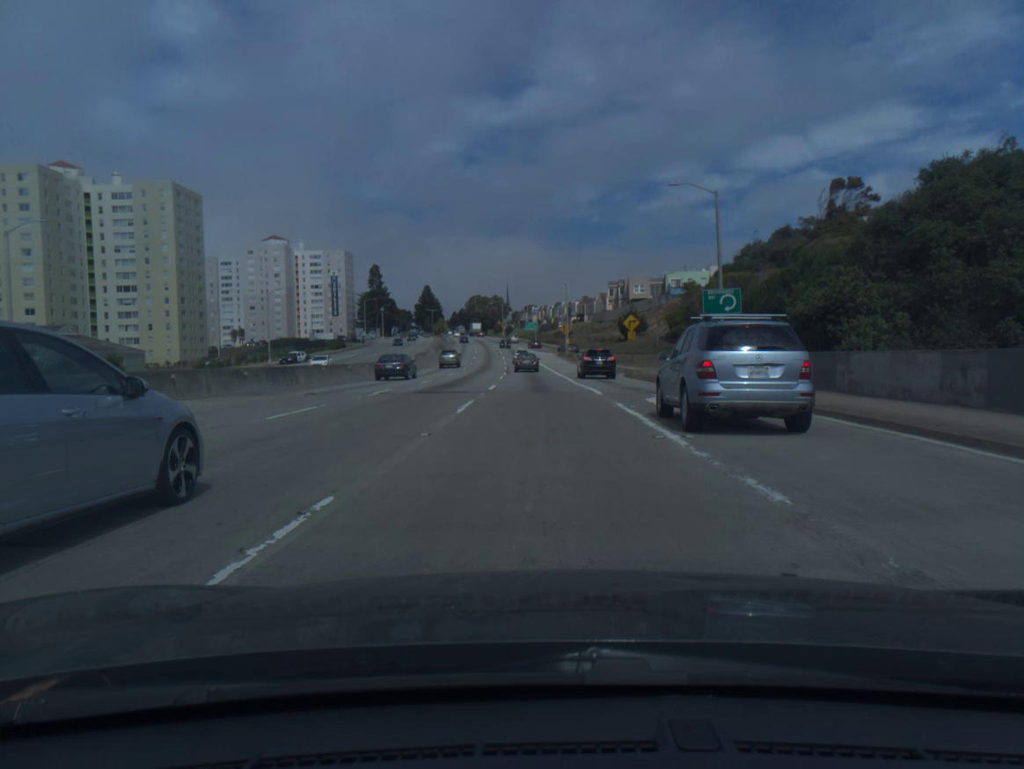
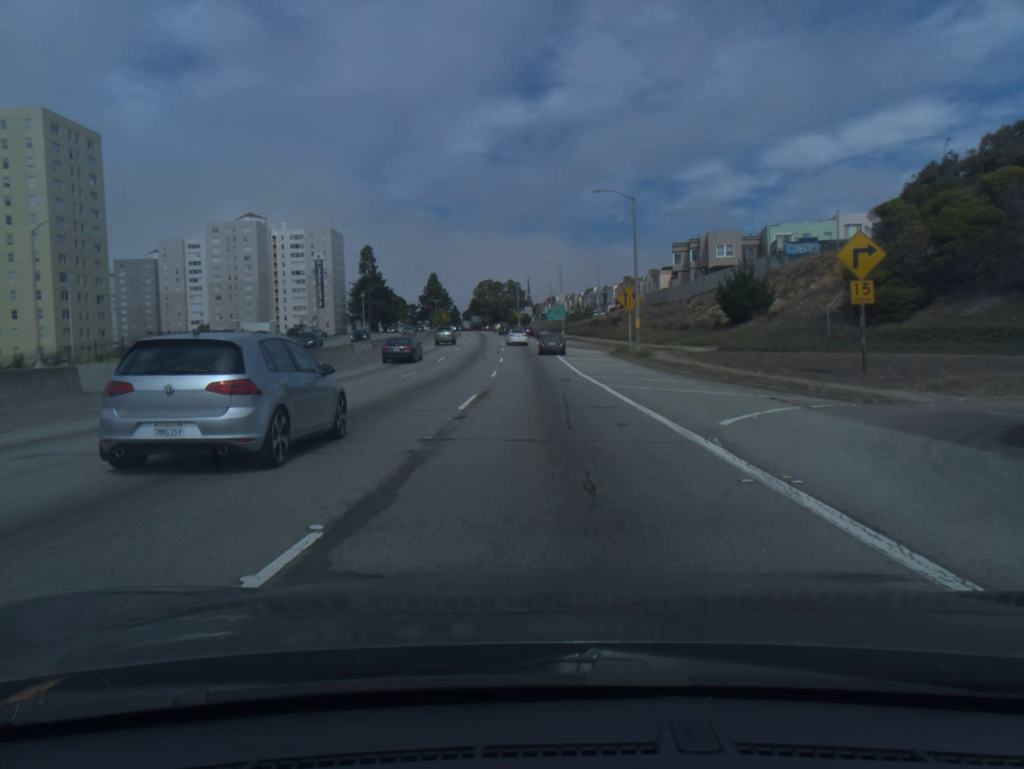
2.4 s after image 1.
(-0.6, +51.0) m; -1°
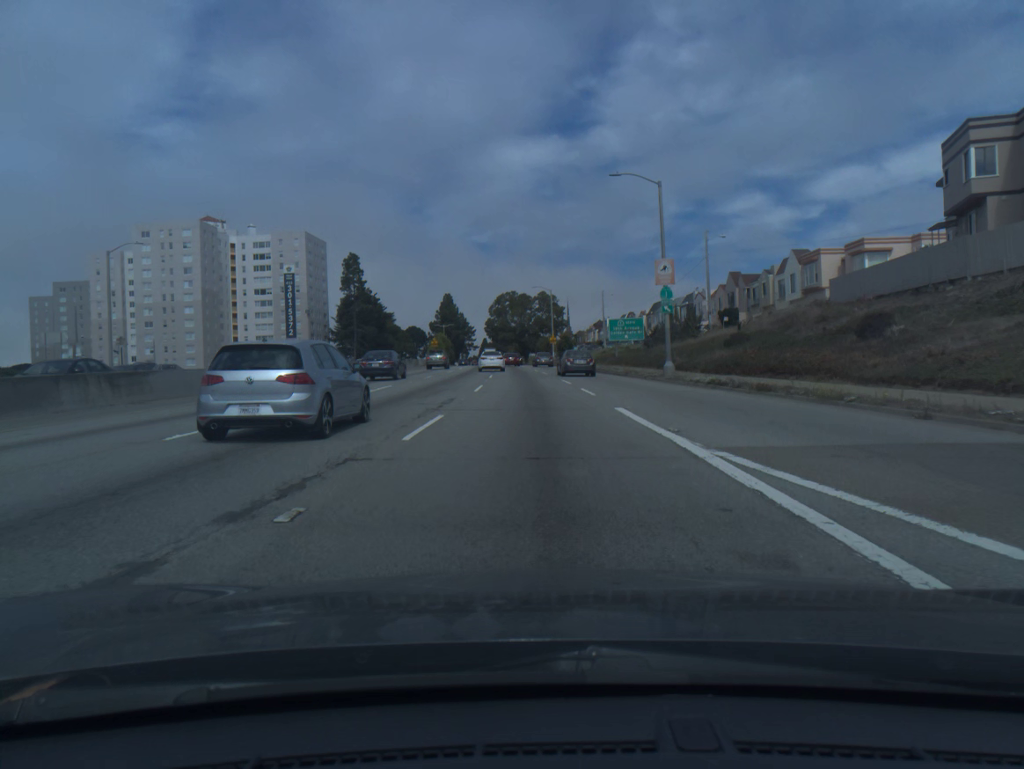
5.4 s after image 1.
(-1.1, +64.0) m; -3°
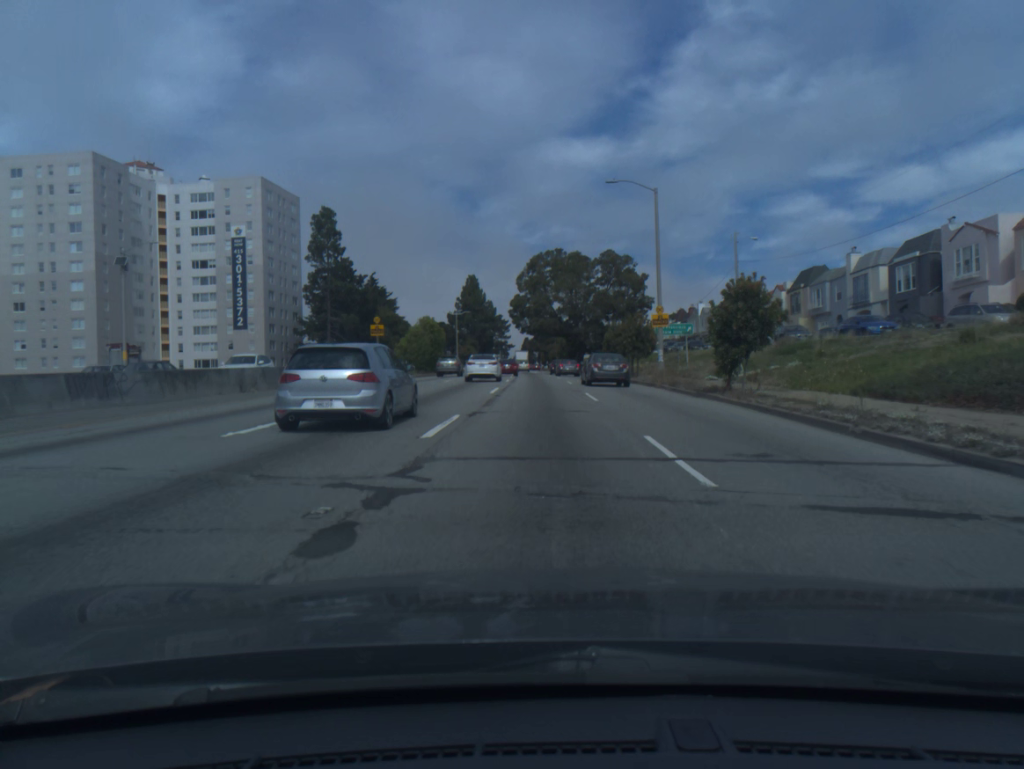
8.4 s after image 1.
(-1.9, +59.1) m; -3°
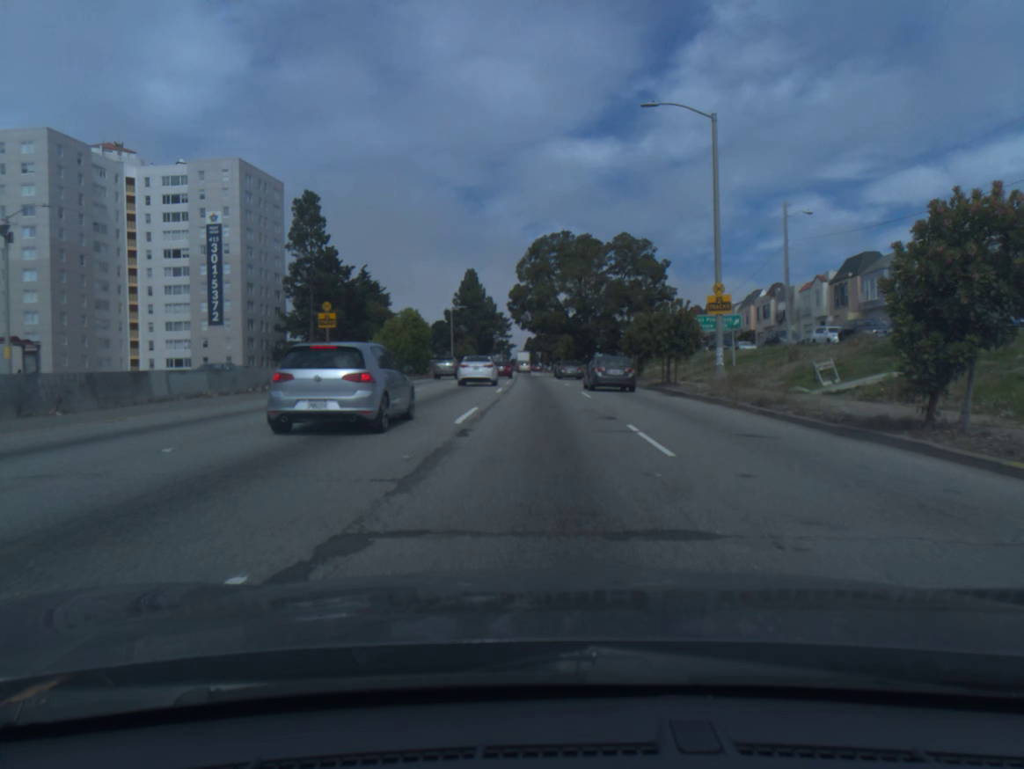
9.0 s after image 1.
(0.0, +11.5) m; 0°
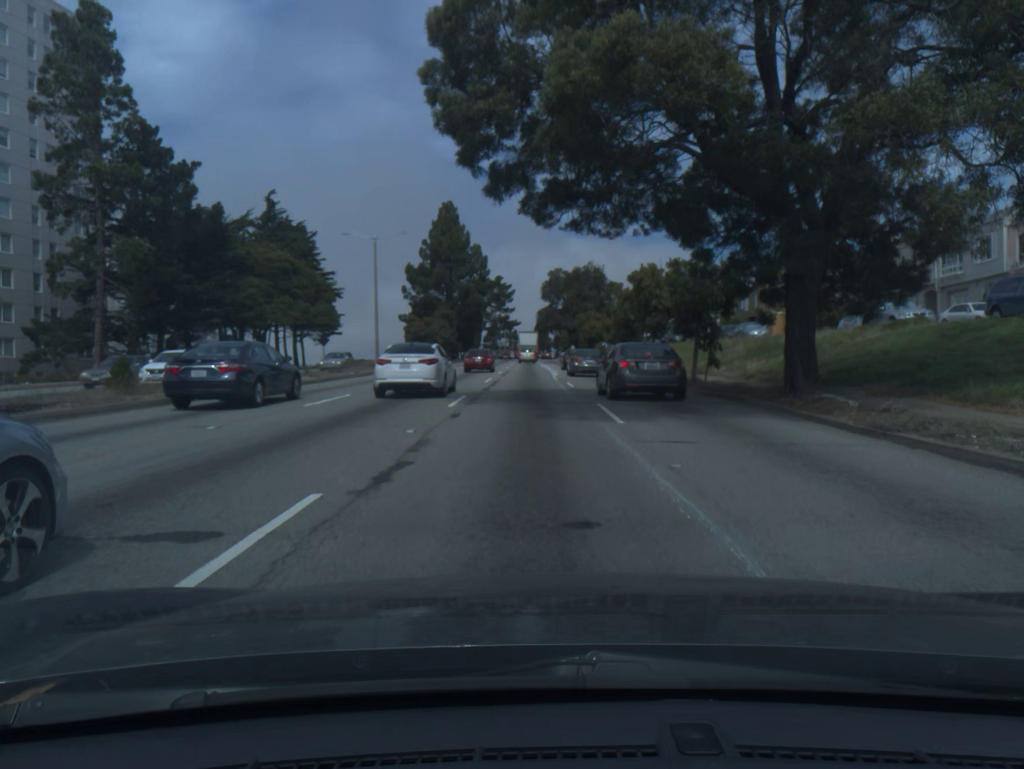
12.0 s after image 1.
(-0.3, +56.7) m; -1°
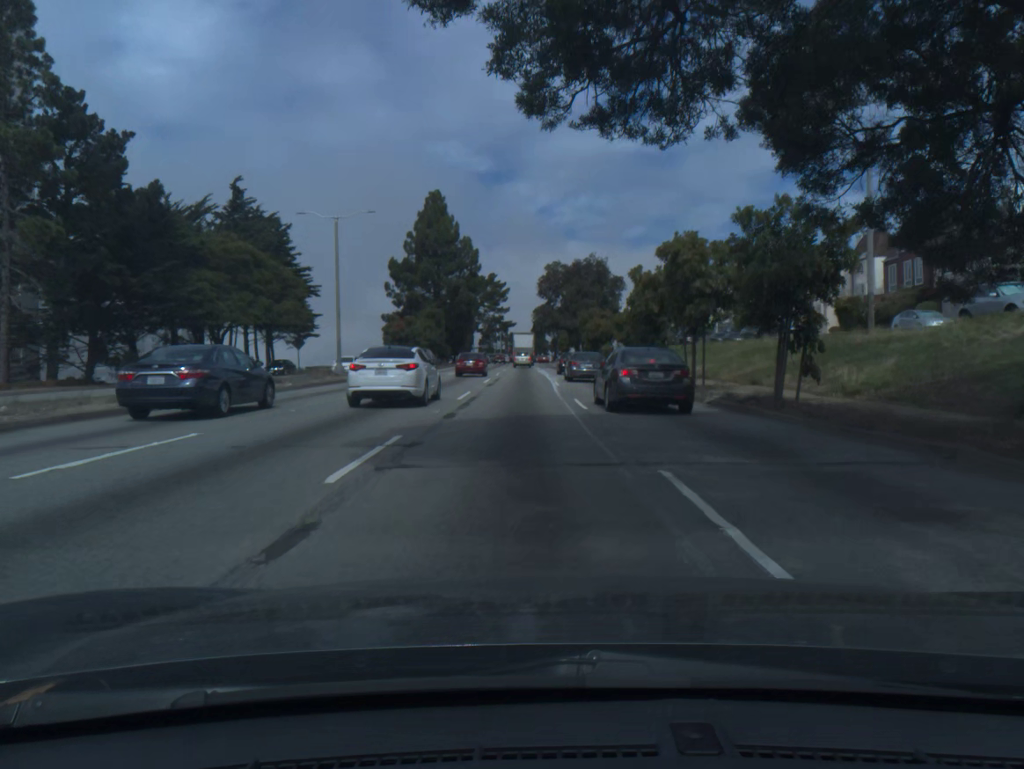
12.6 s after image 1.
(0.0, +9.6) m; 0°
